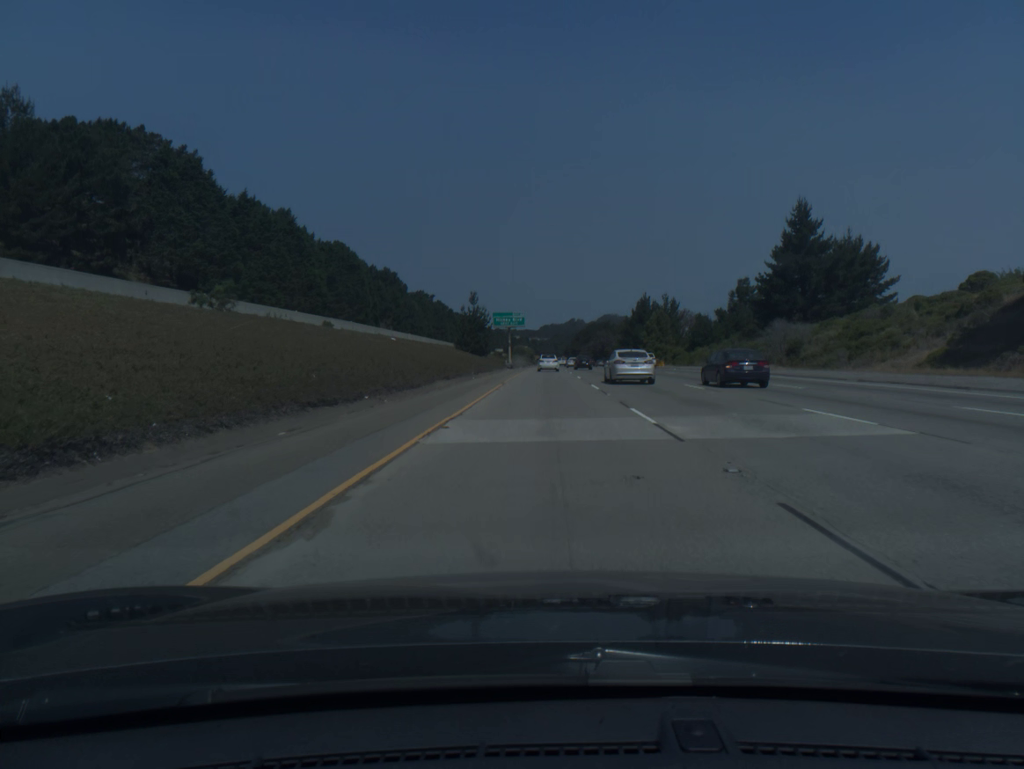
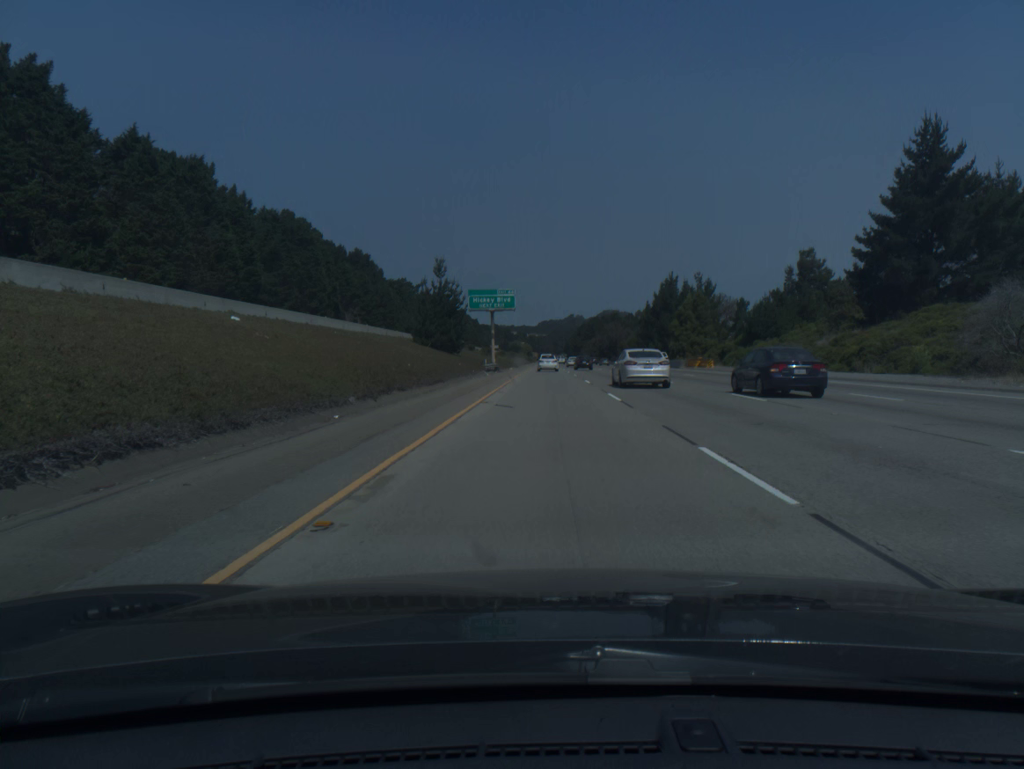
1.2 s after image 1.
(0.0, +36.7) m; 0°
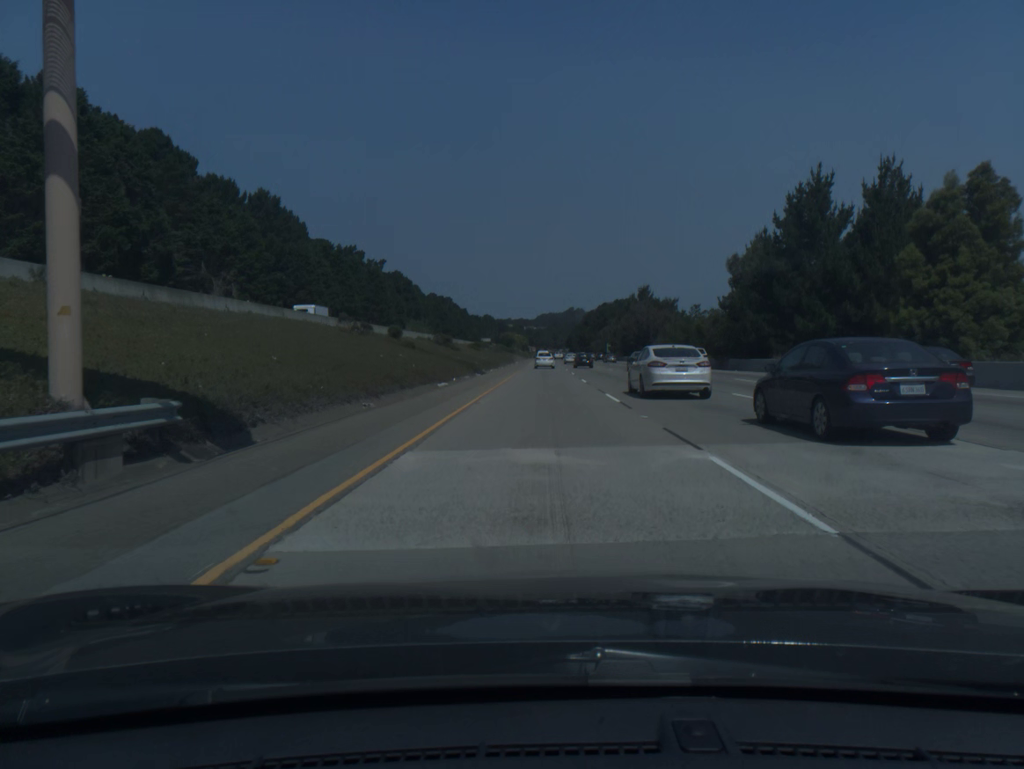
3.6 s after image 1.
(+0.3, +74.0) m; 0°
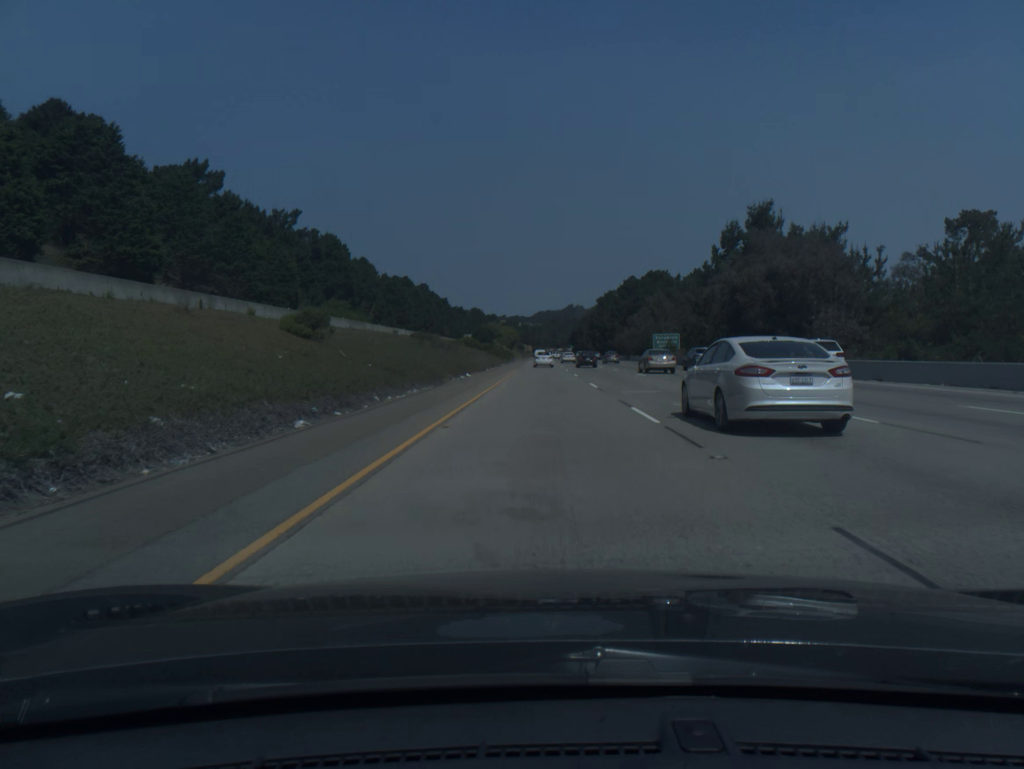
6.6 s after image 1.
(0.0, +94.0) m; 0°
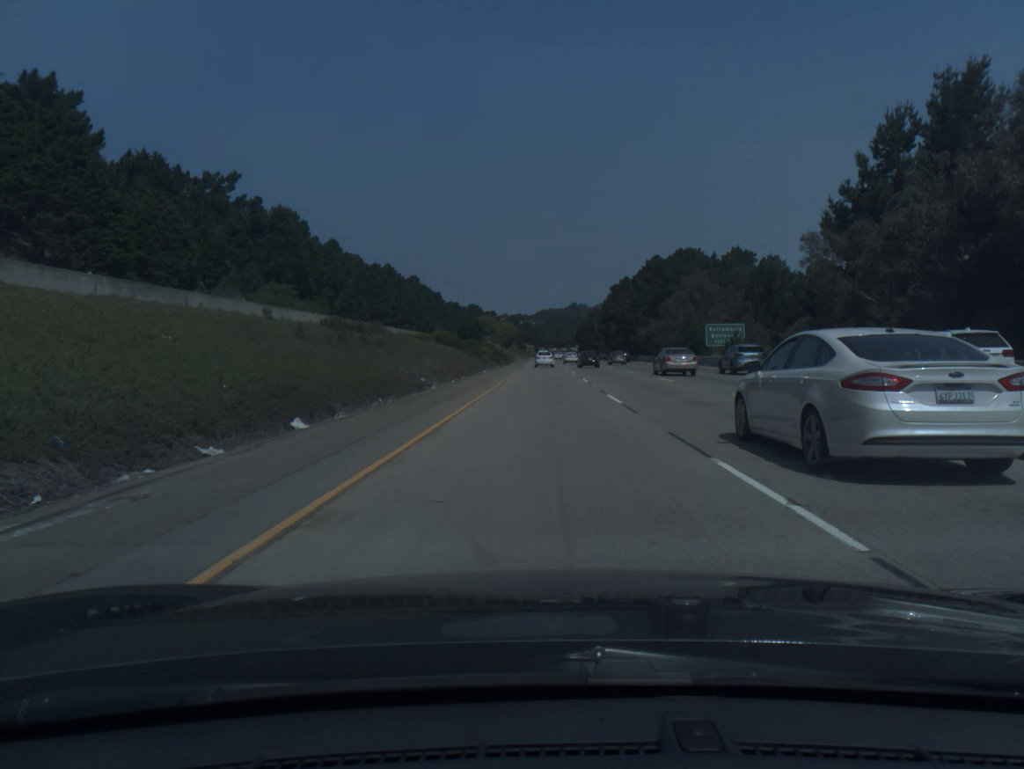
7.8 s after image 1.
(-0.1, +37.8) m; 0°
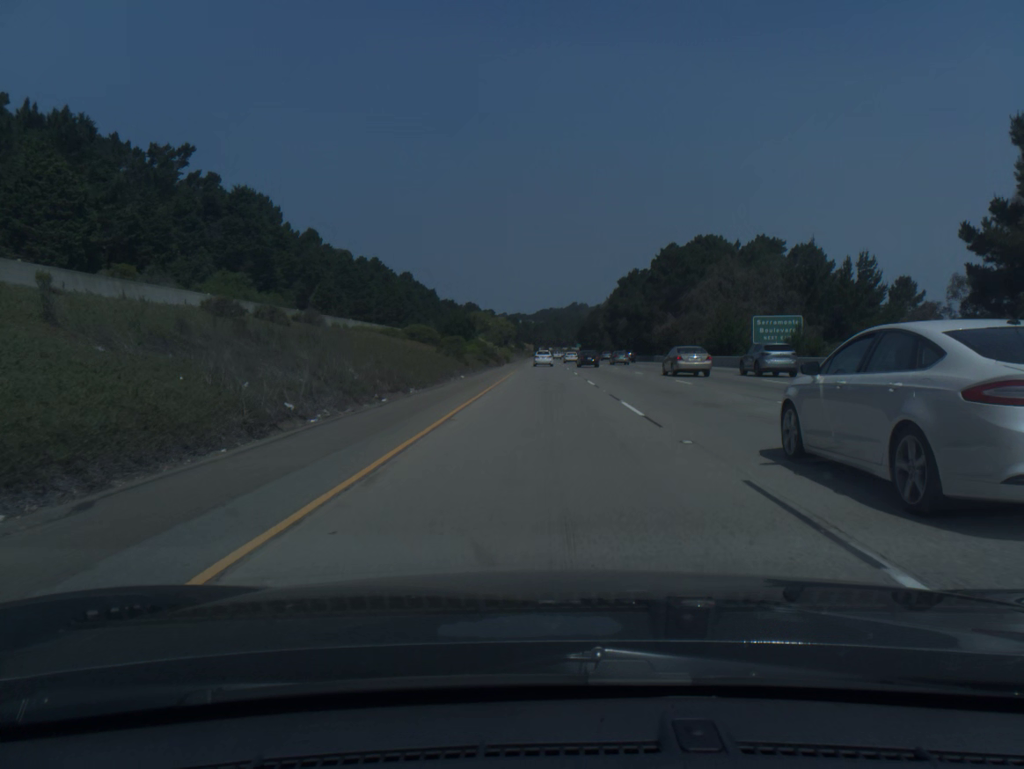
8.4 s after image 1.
(0.0, +18.9) m; 0°
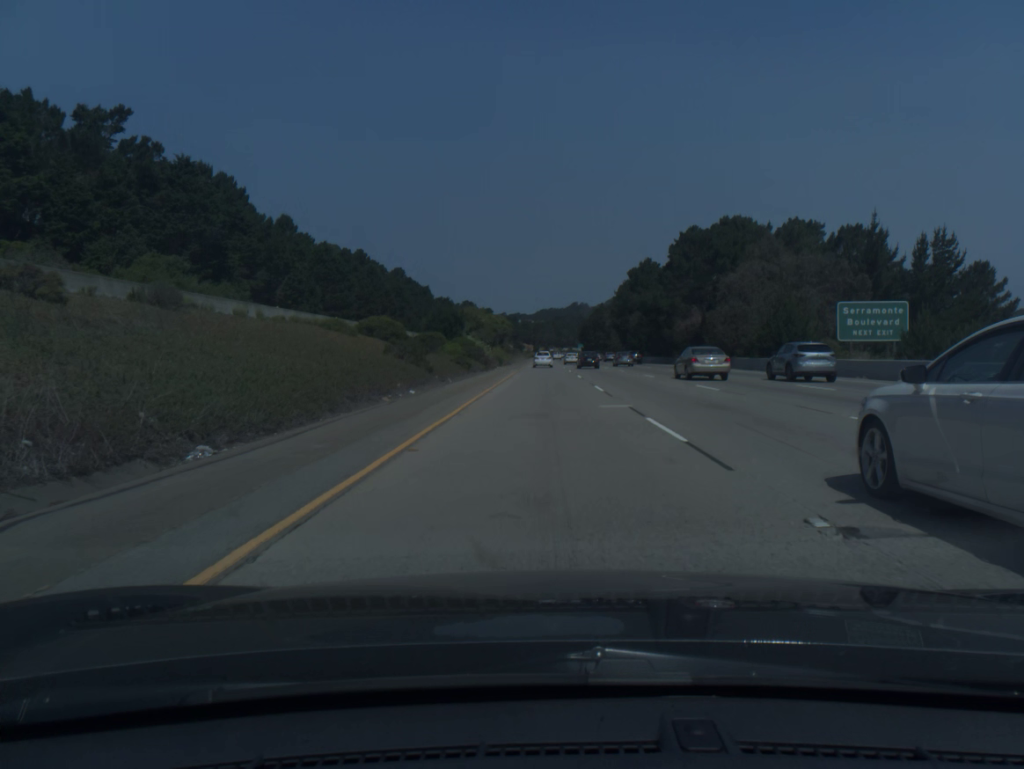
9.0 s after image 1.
(0.0, +19.0) m; 0°
